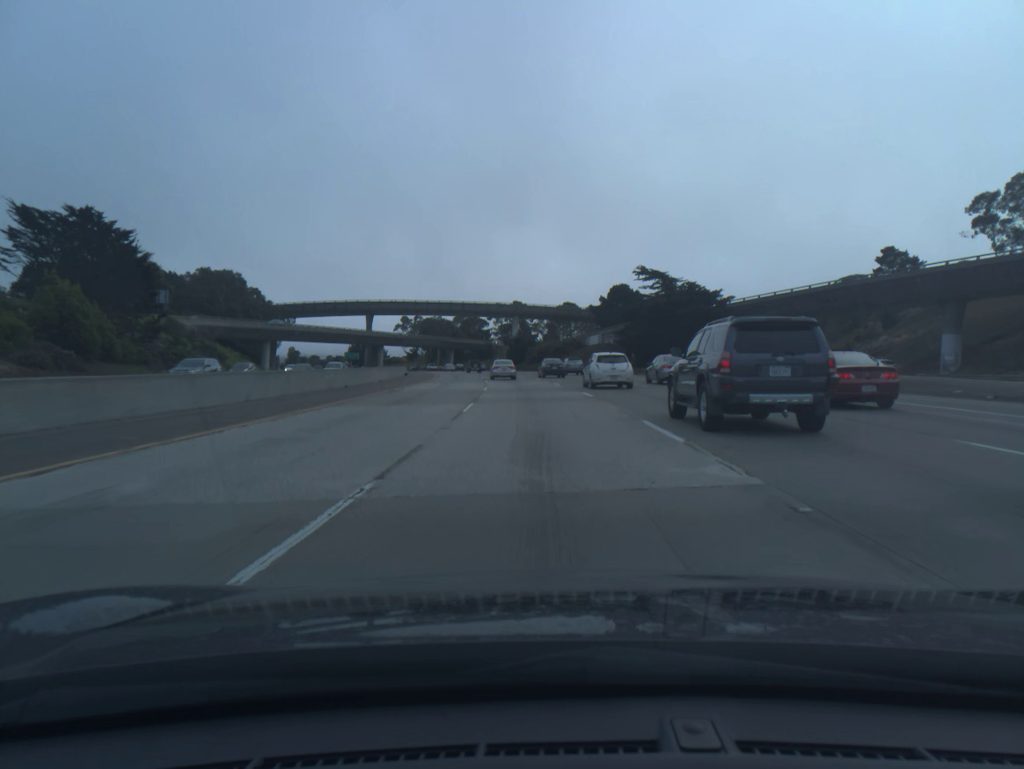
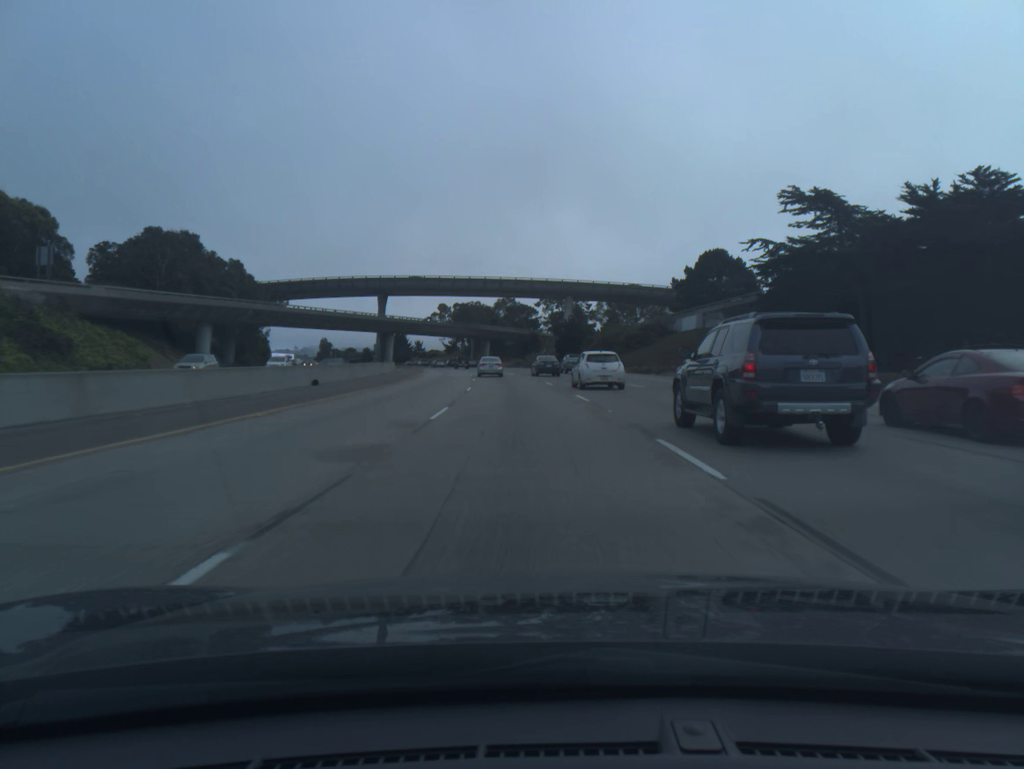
(-1.3, +46.6) m; -4°
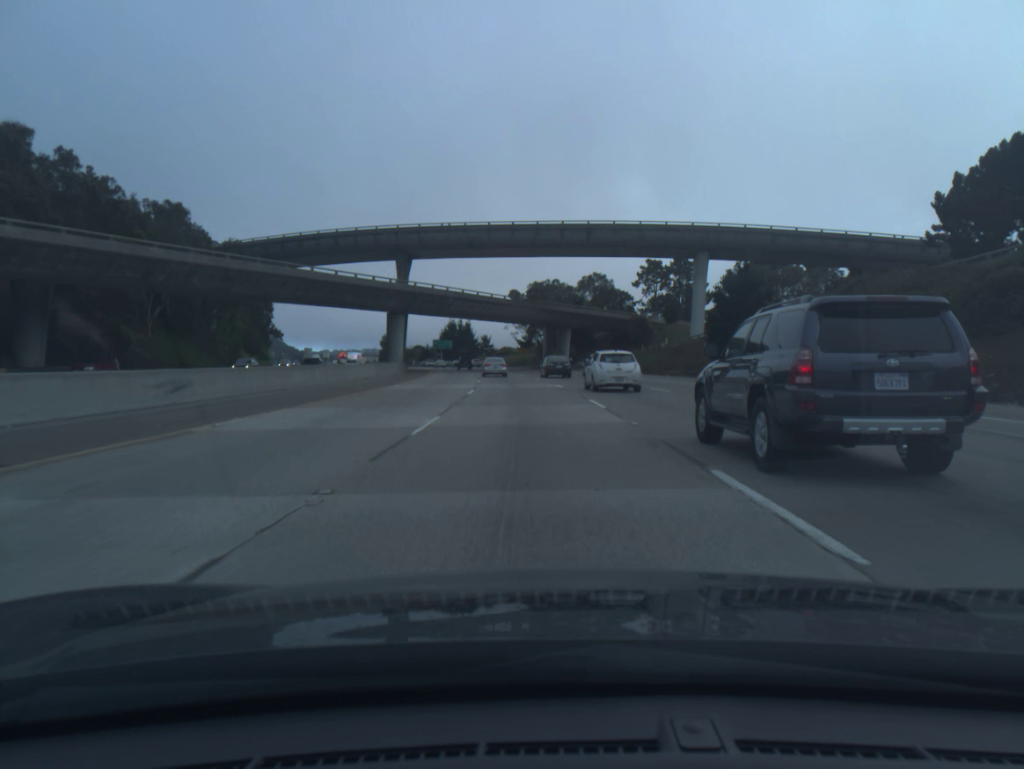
(-3.4, +61.6) m; -6°
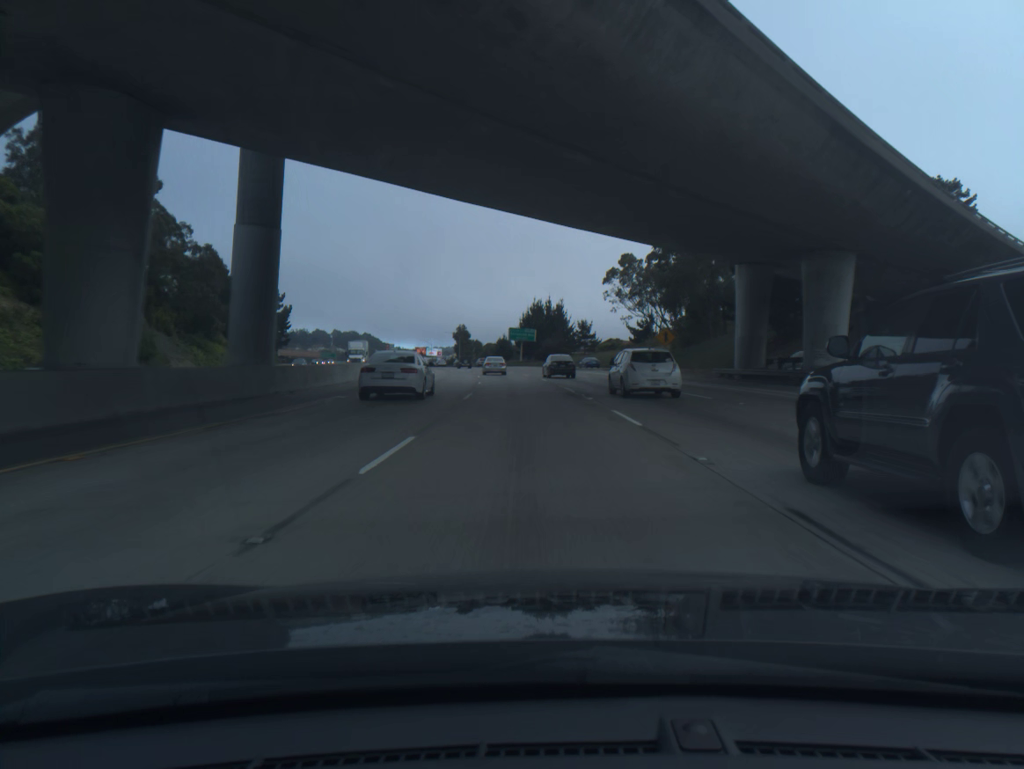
(-5.0, +77.8) m; -7°
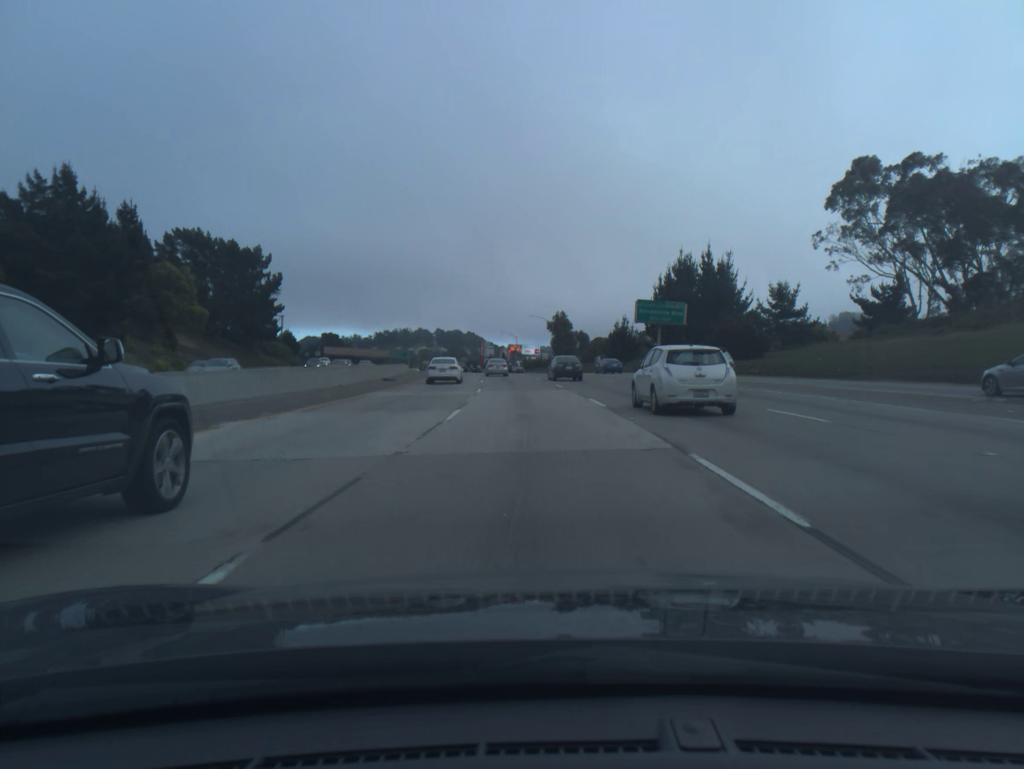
(-5.3, +80.5) m; -8°
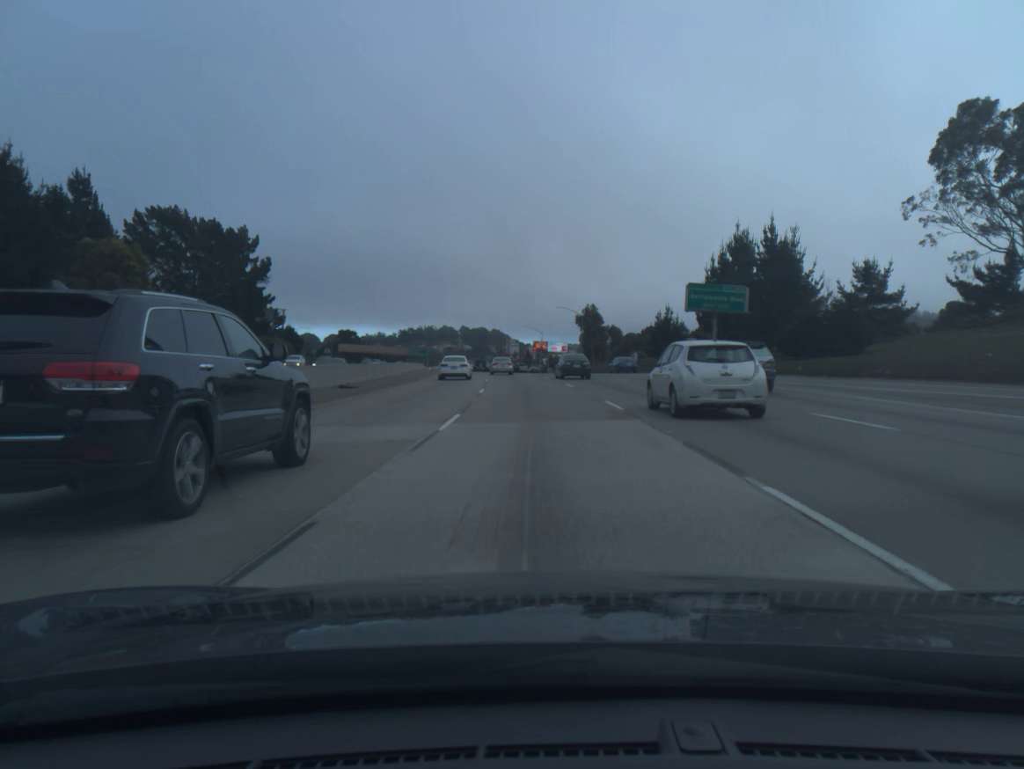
(-0.3, +16.8) m; -2°
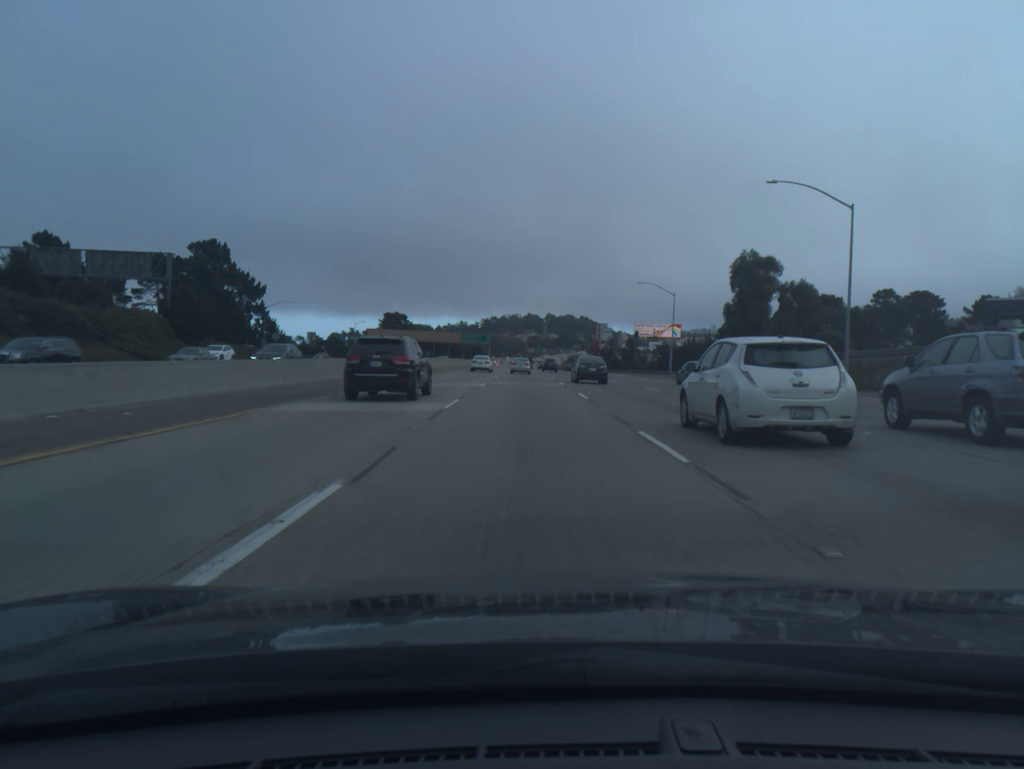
(-4.7, +81.8) m; -6°
